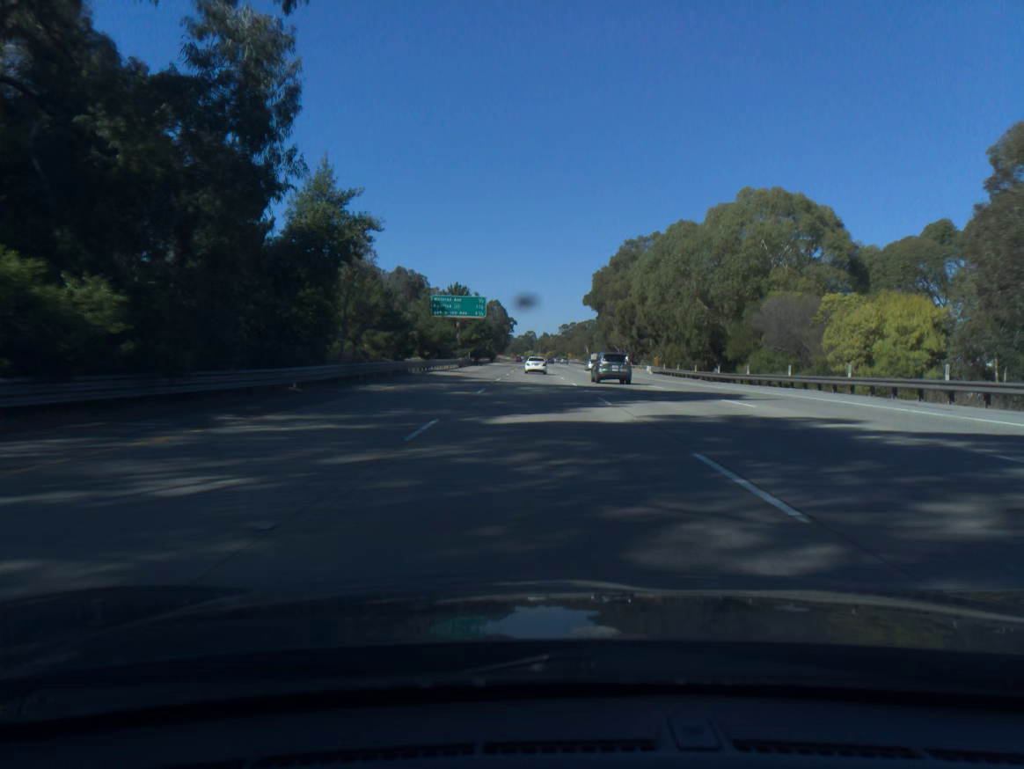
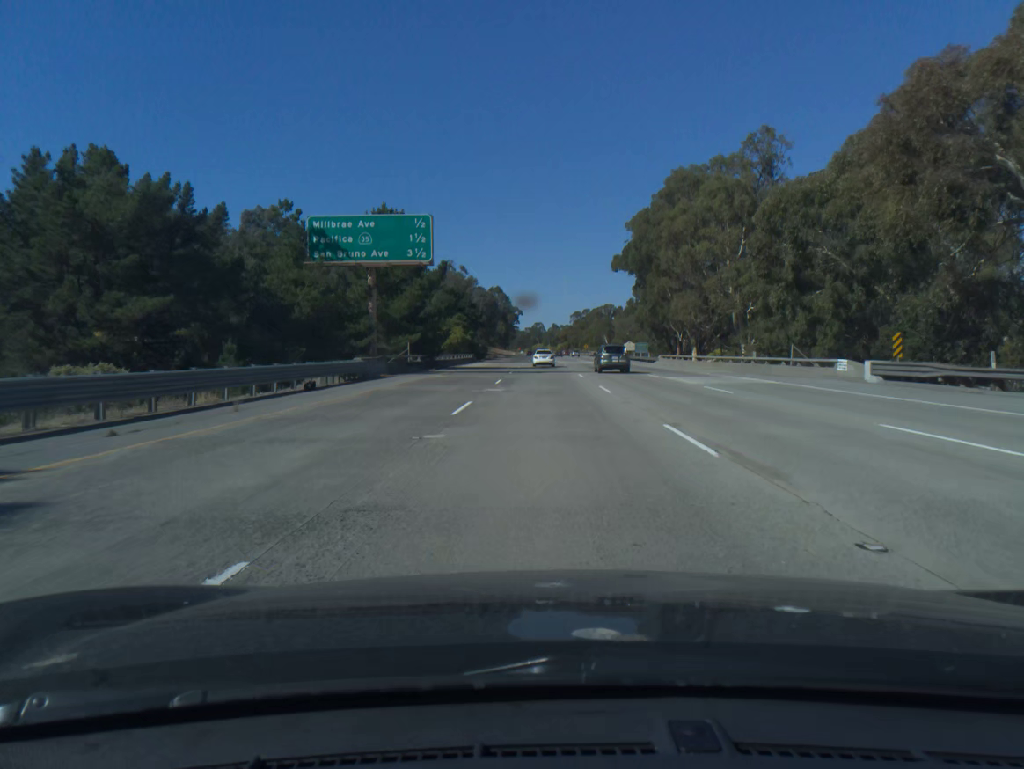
(-0.7, +54.6) m; -1°
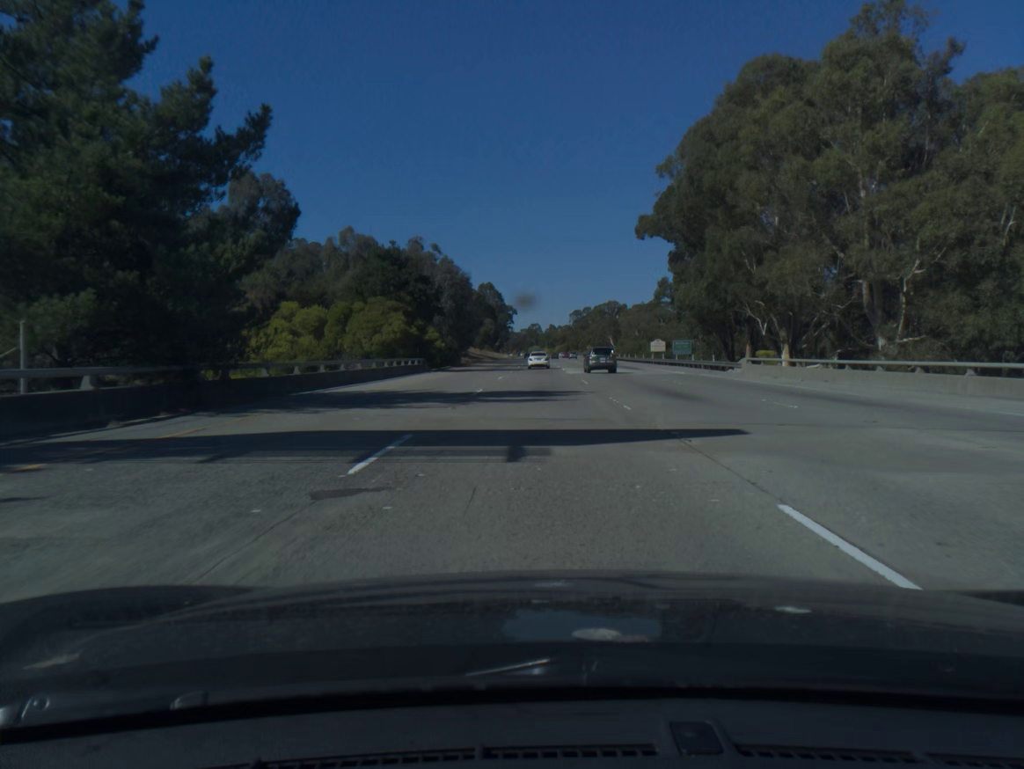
(+0.1, +36.5) m; 0°
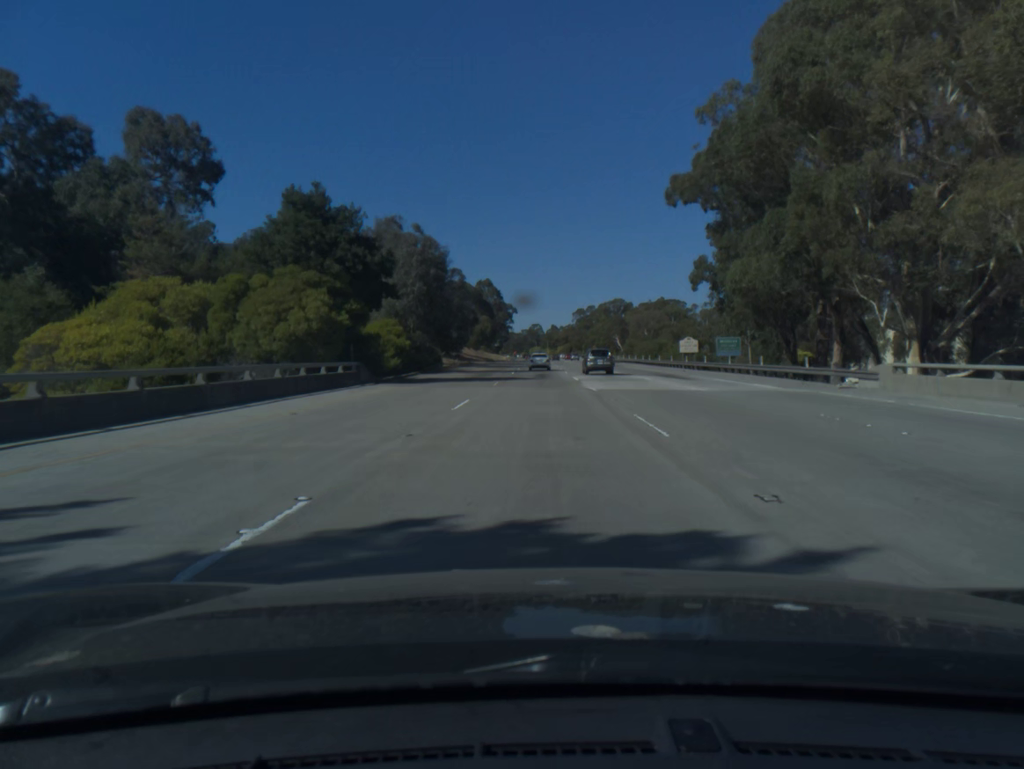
(0.0, +19.7) m; 0°
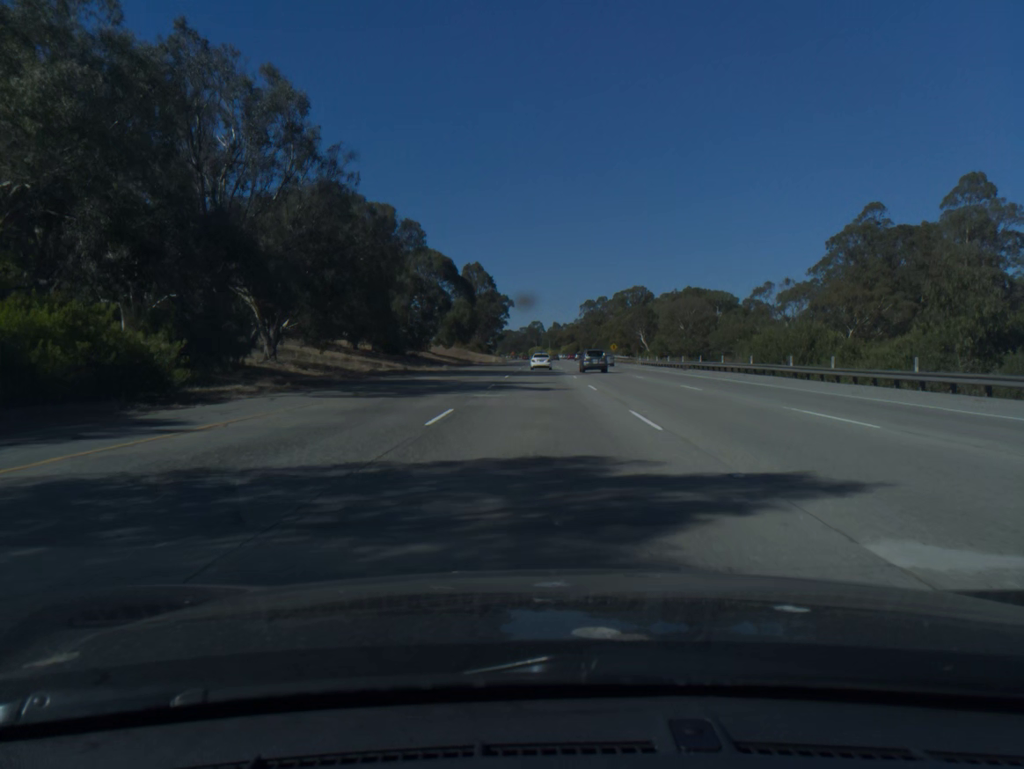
(-0.2, +56.1) m; 0°
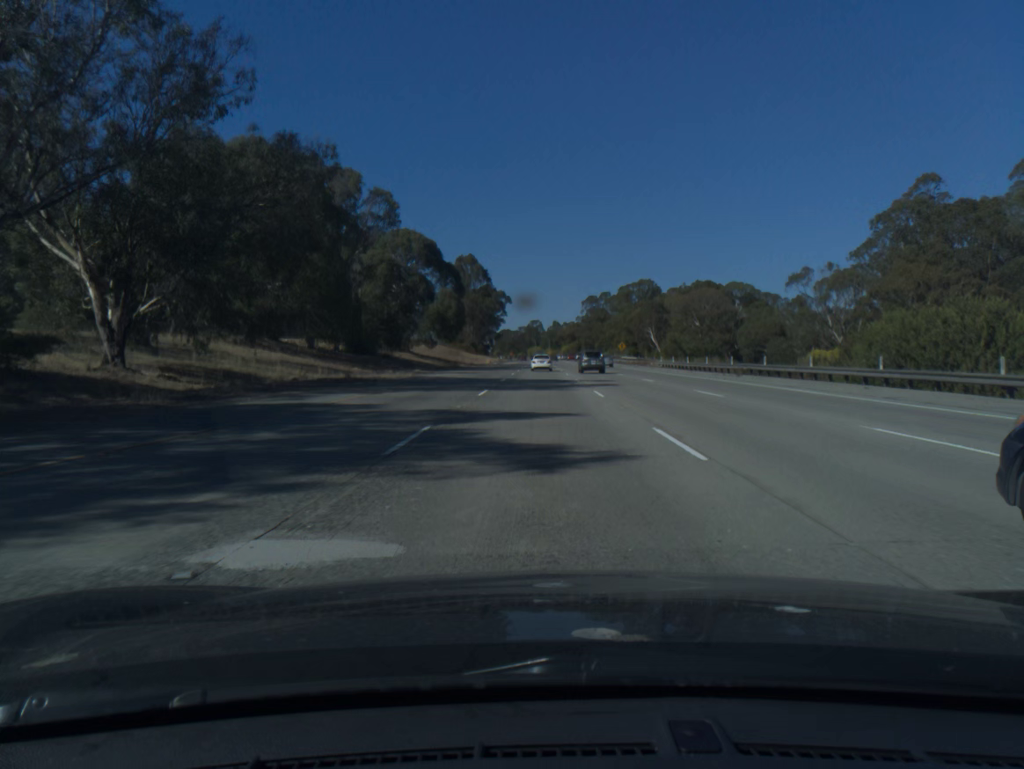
(0.0, +18.2) m; 0°
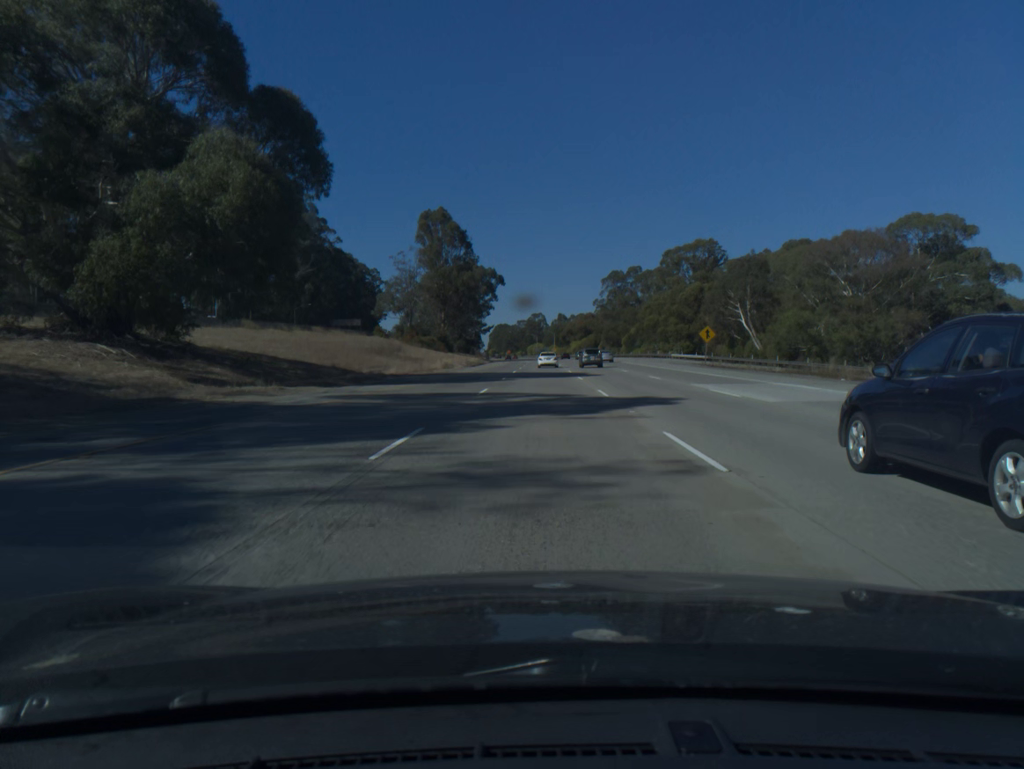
(-0.1, +74.4) m; 0°
